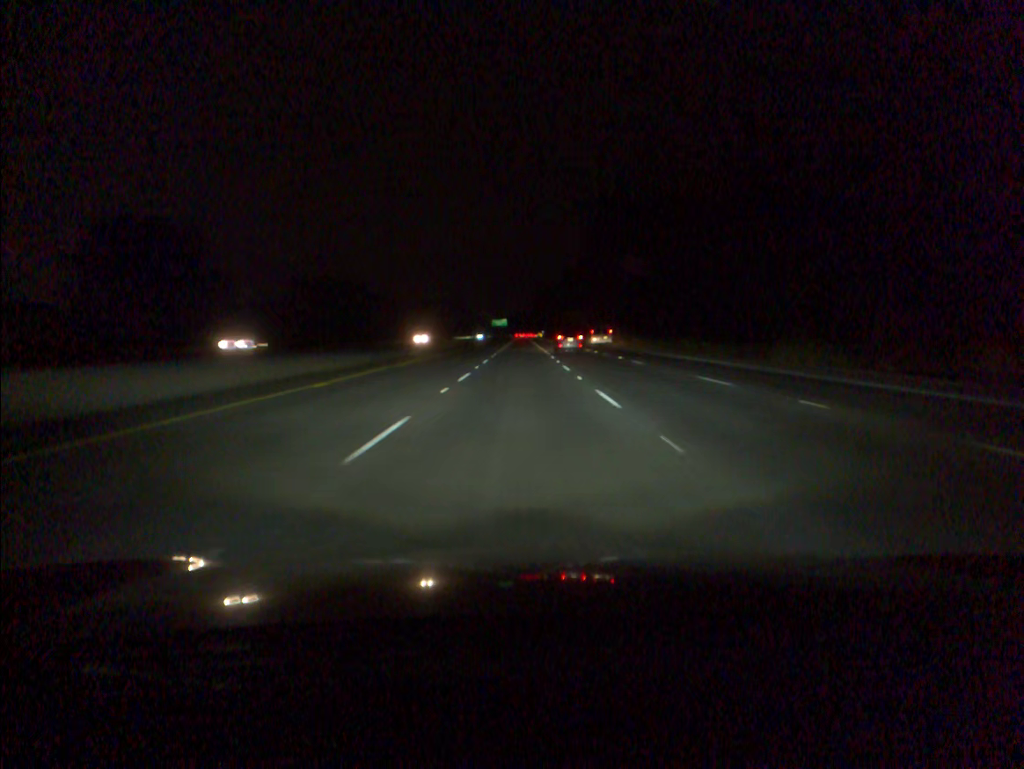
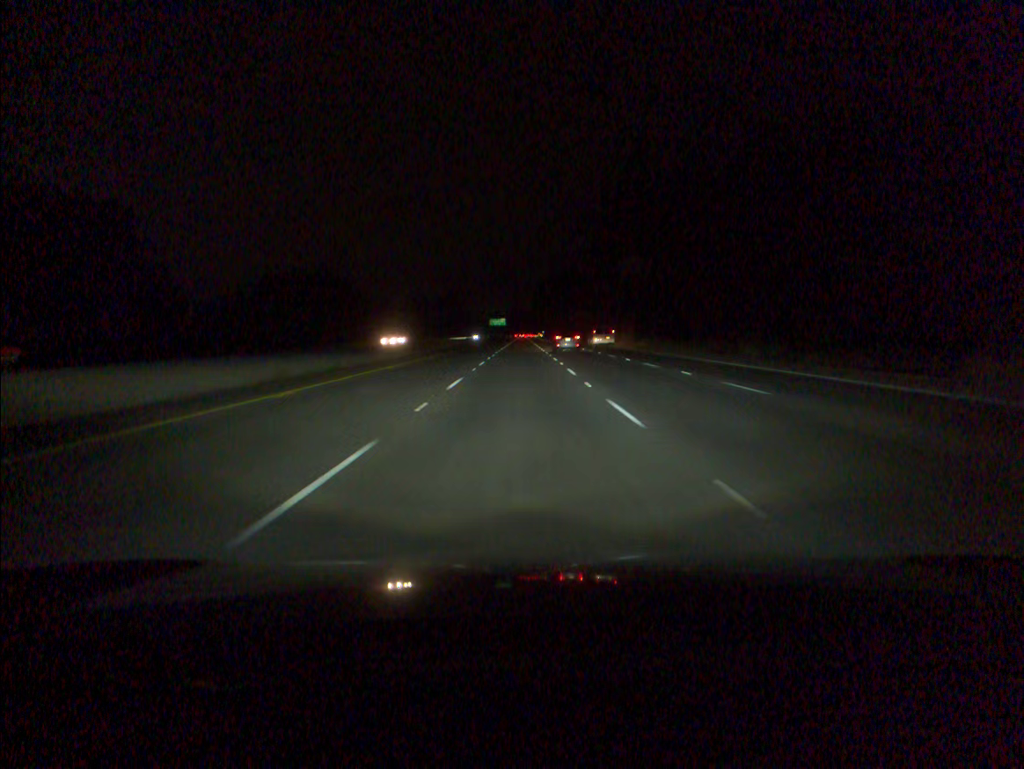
(0.0, +17.6) m; 0°
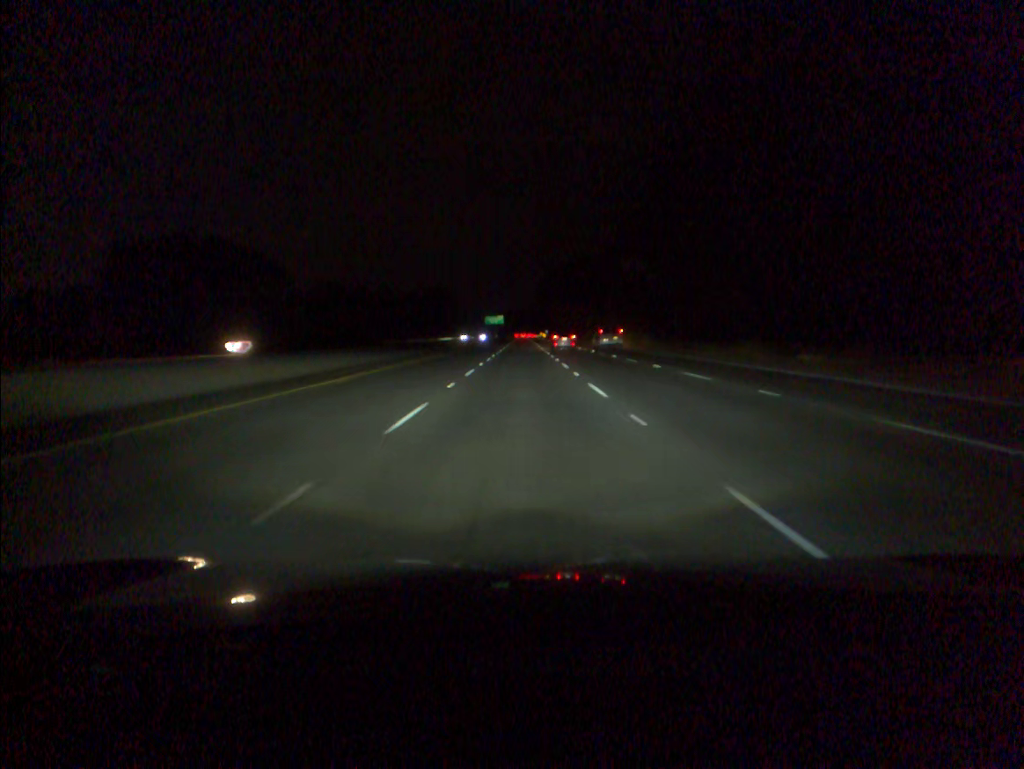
(0.0, +52.9) m; 0°
